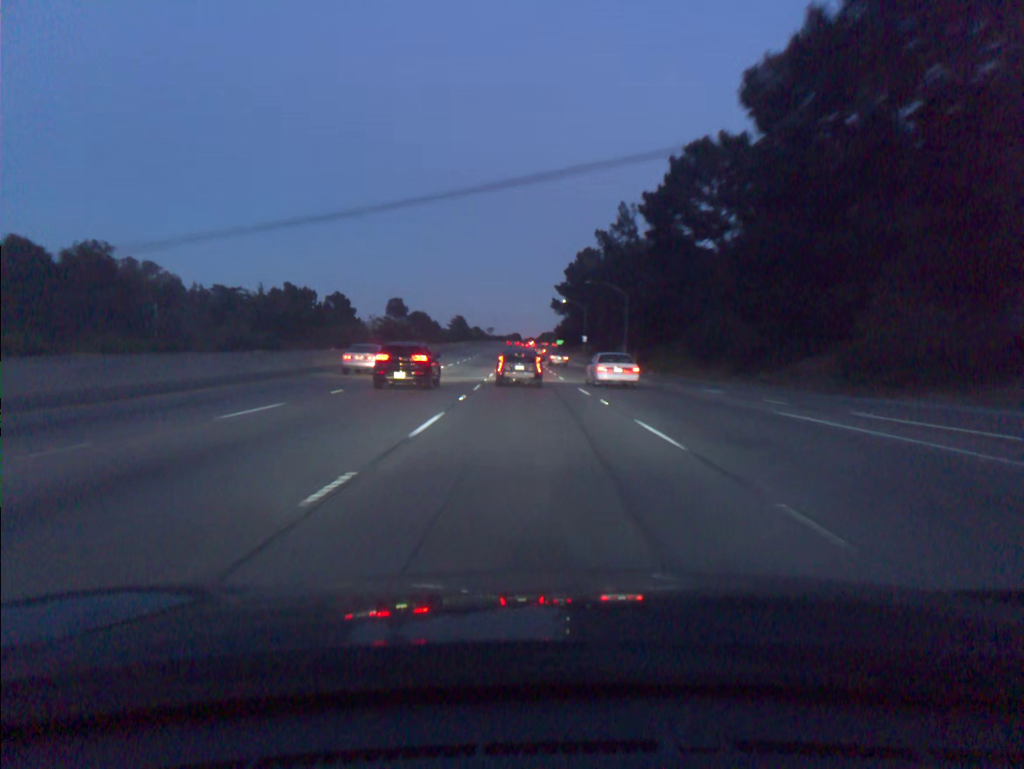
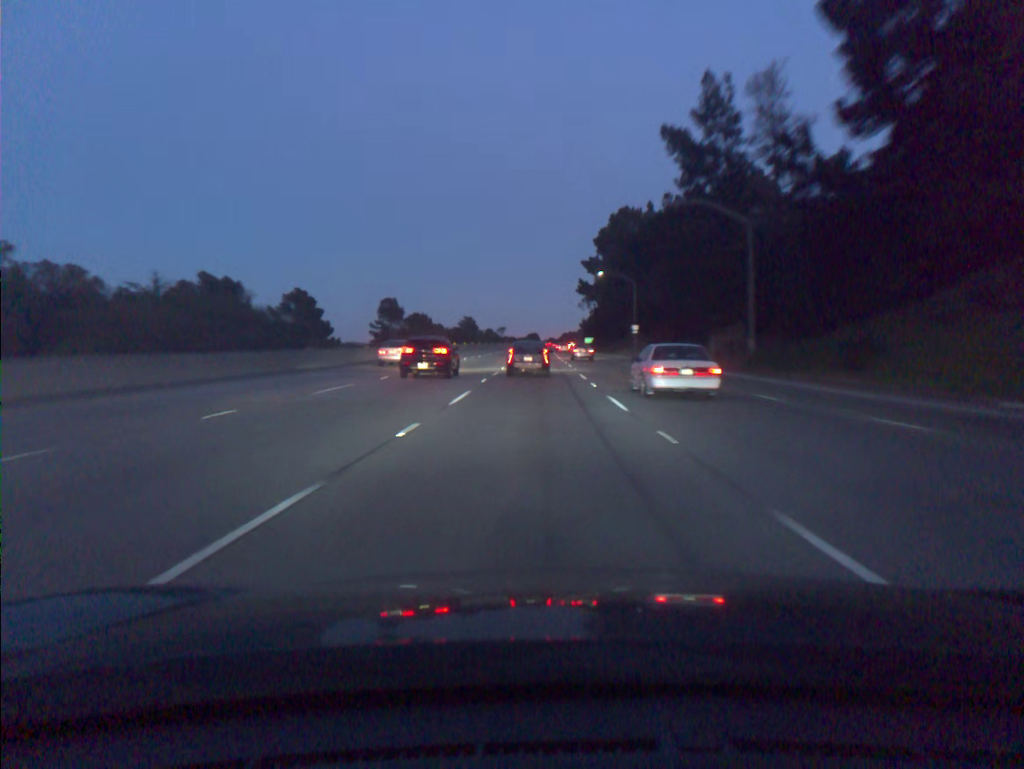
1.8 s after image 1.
(-1.0, +52.7) m; -2°
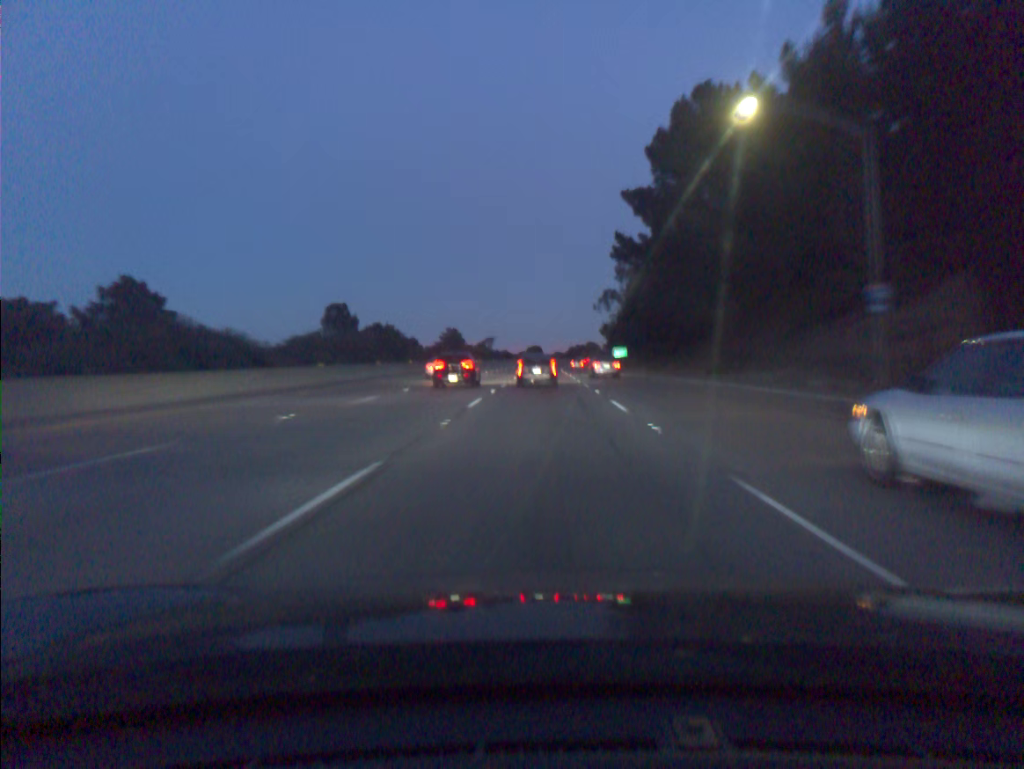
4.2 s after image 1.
(-0.3, +70.8) m; 0°
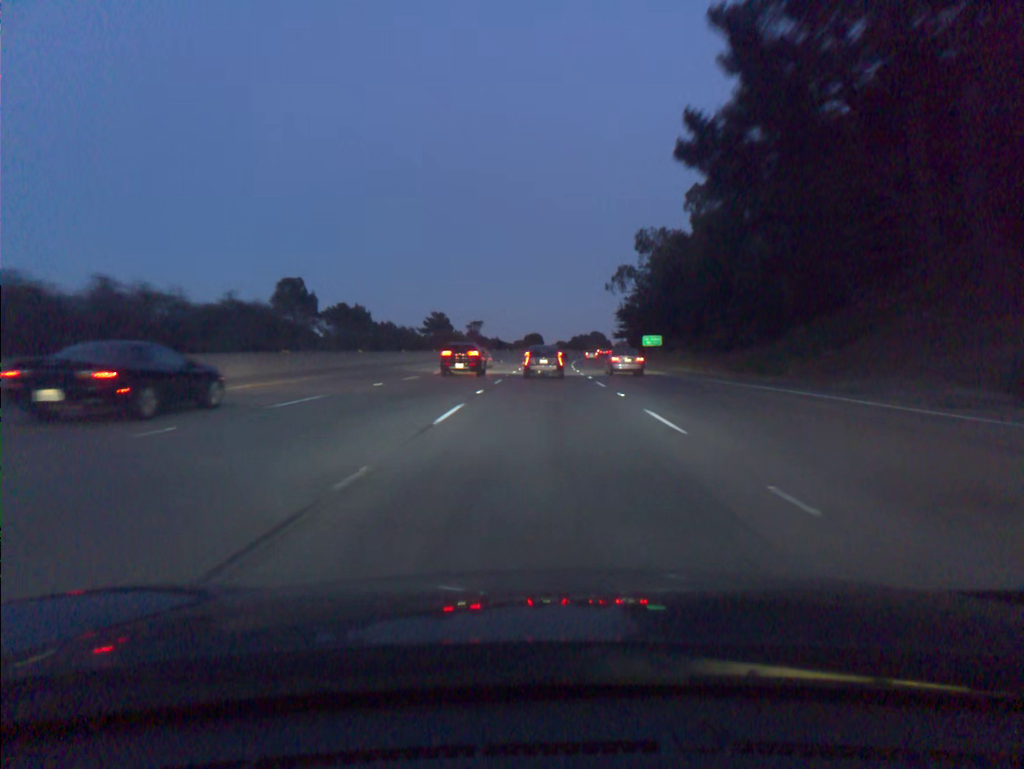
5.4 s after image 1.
(-0.1, +35.7) m; 0°
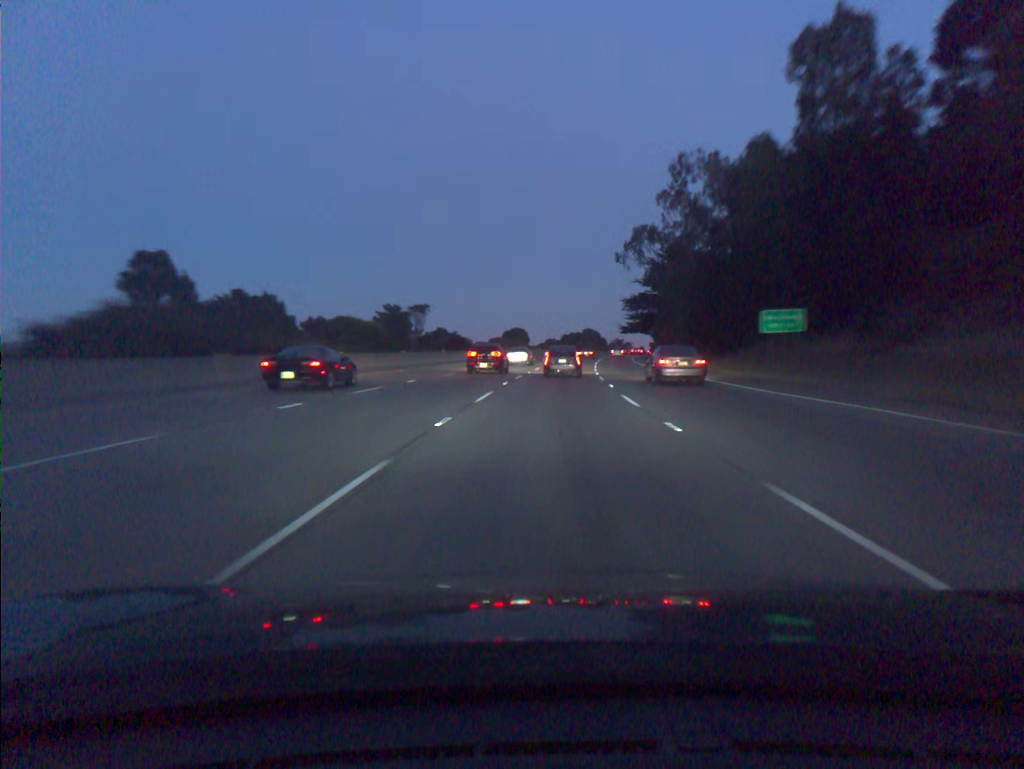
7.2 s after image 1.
(+0.2, +52.3) m; +1°
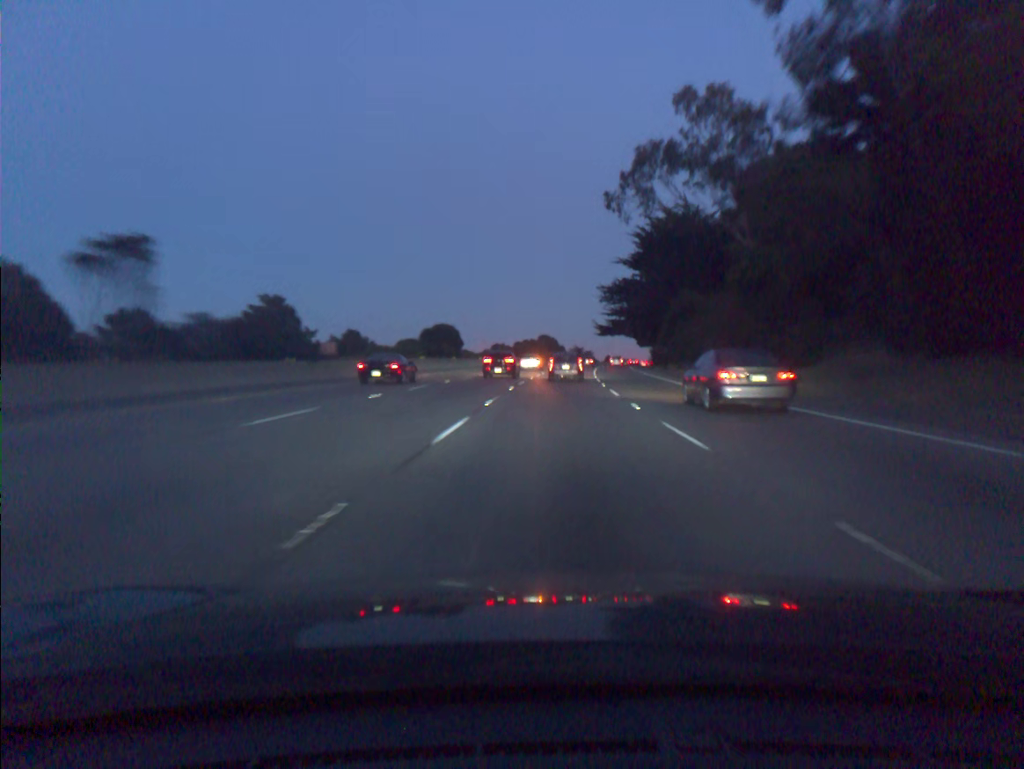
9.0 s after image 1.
(+1.4, +51.4) m; +4°
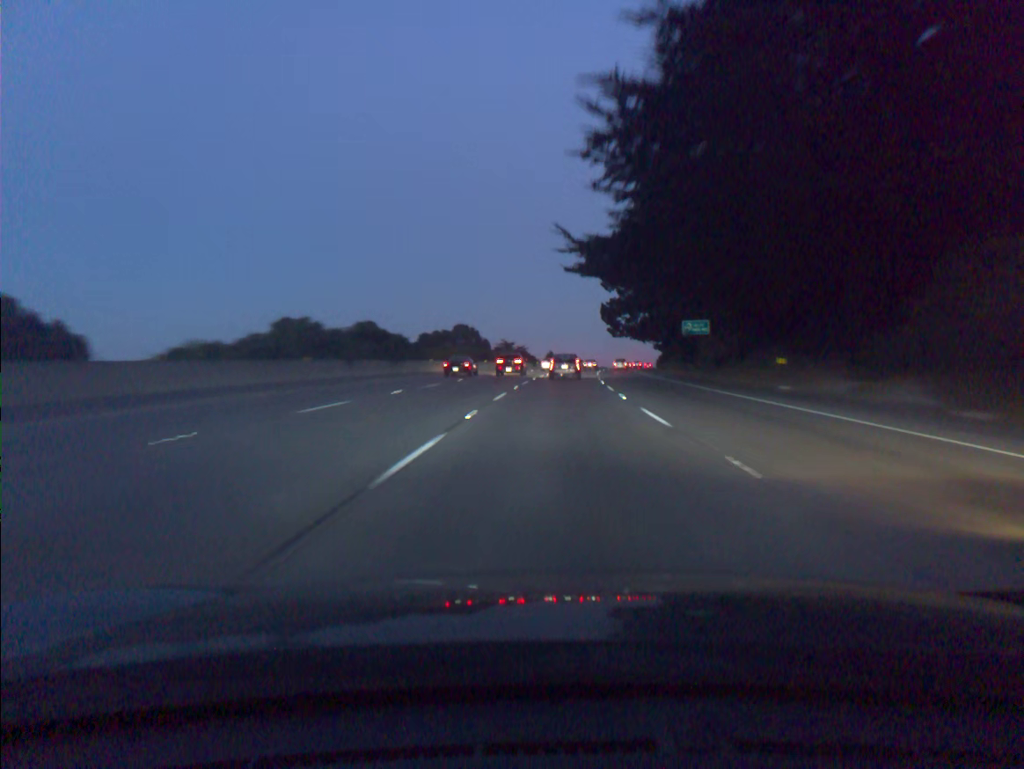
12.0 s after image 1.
(+3.8, +84.2) m; +5°
